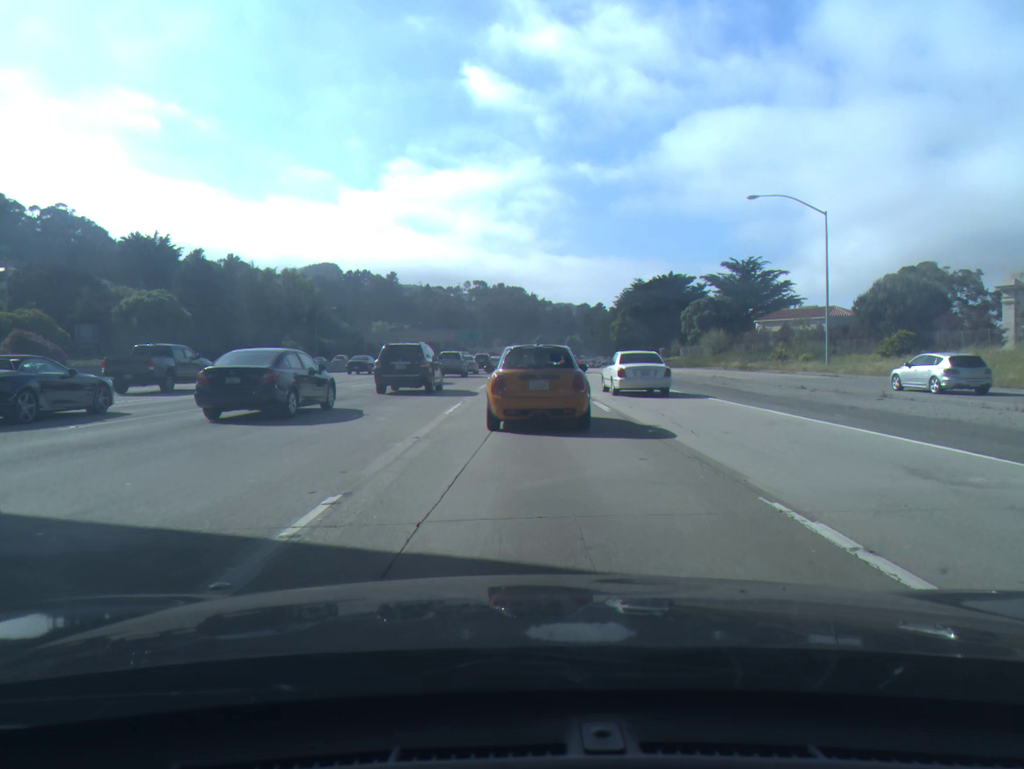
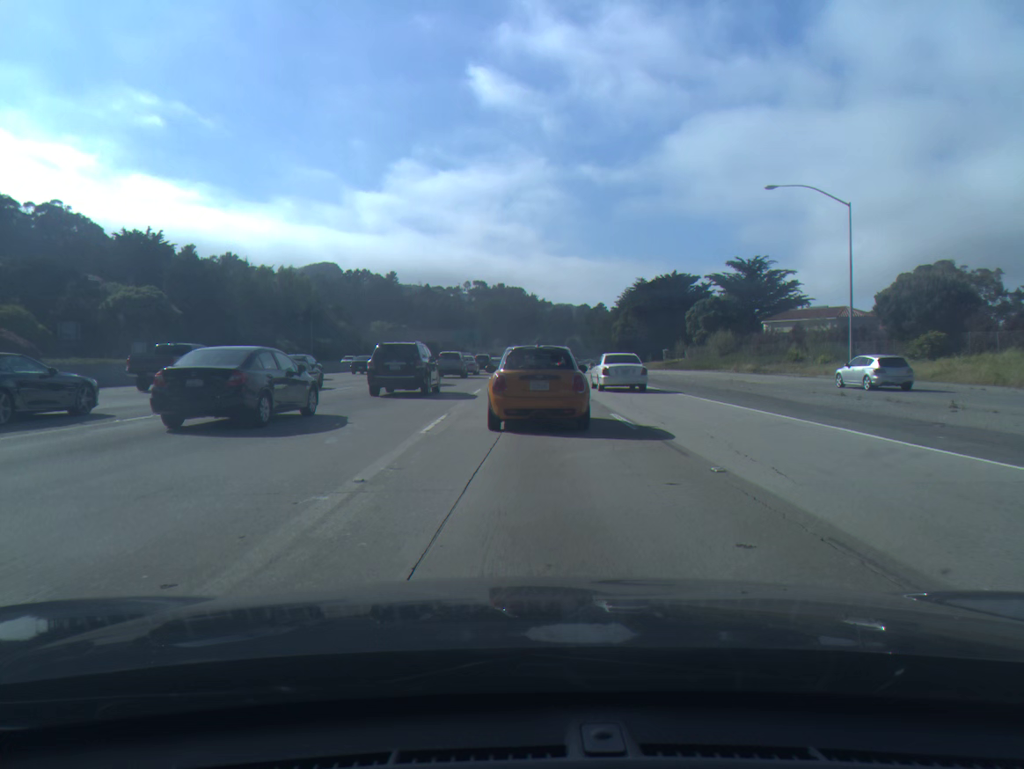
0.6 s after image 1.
(0.0, +4.1) m; 0°
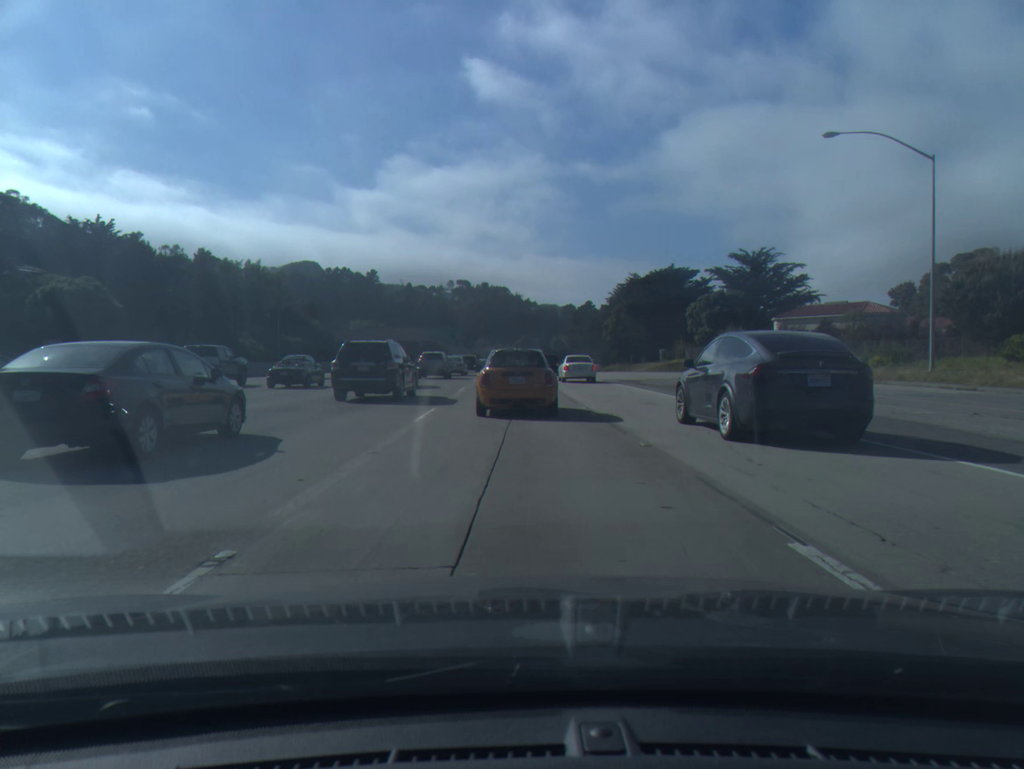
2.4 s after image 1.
(+0.1, +11.9) m; +1°
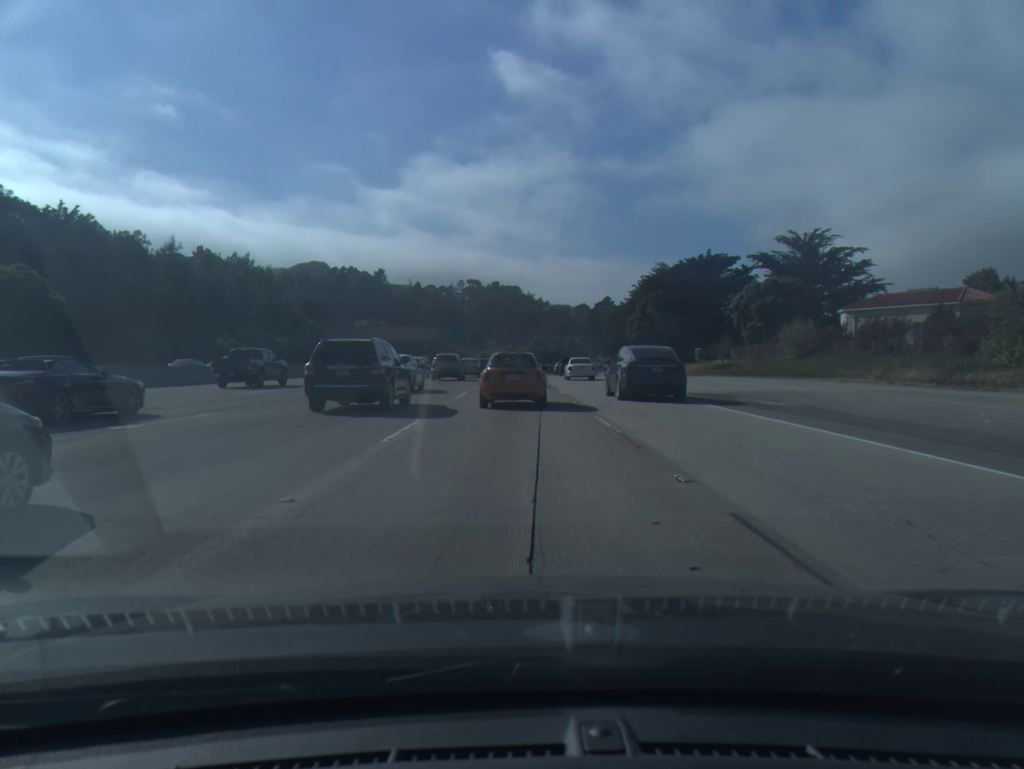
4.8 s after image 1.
(+0.1, +17.5) m; 0°
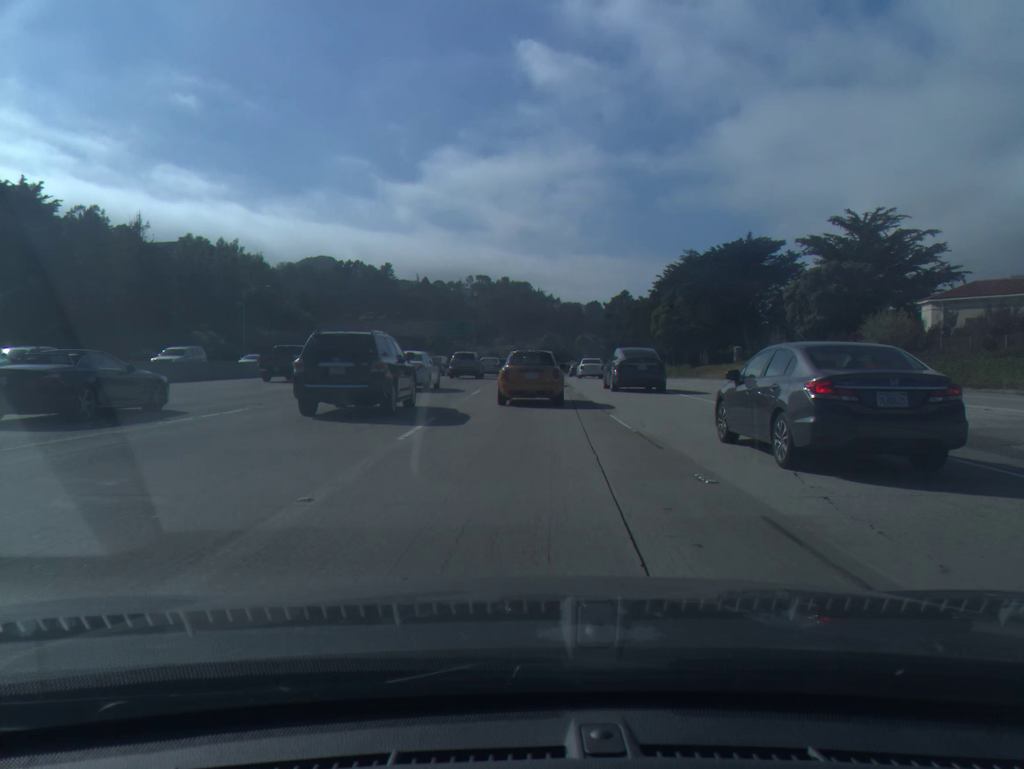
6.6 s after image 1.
(-0.2, +14.6) m; -1°
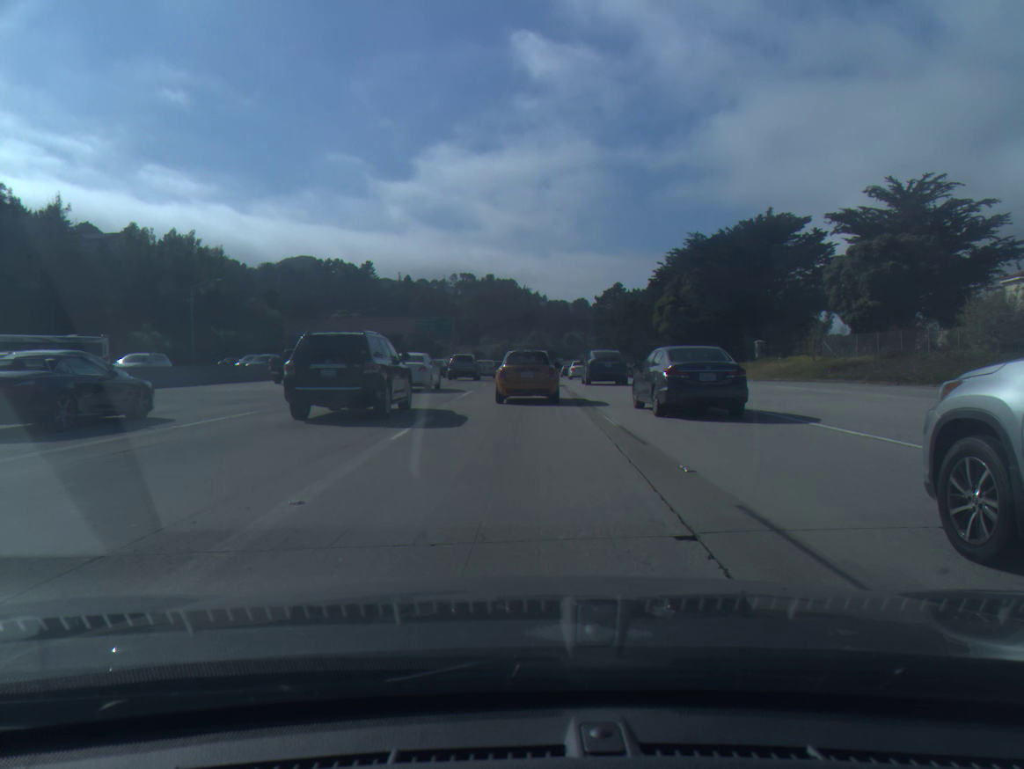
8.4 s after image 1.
(+0.1, +14.3) m; +1°
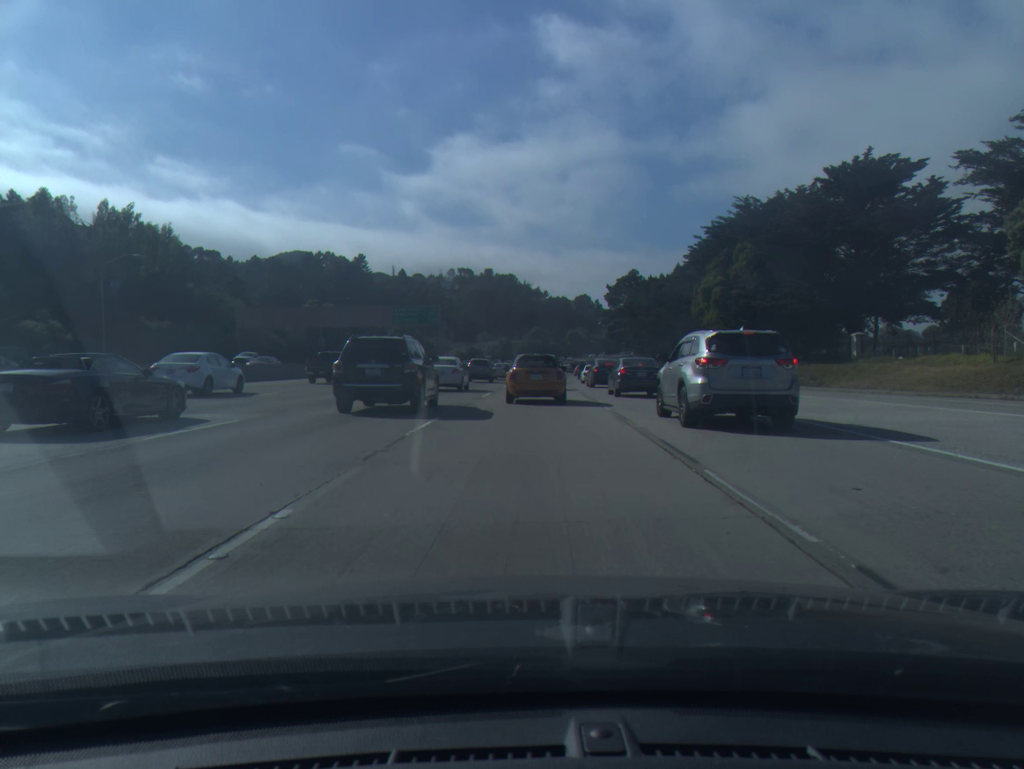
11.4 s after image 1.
(0.0, +23.9) m; 0°
